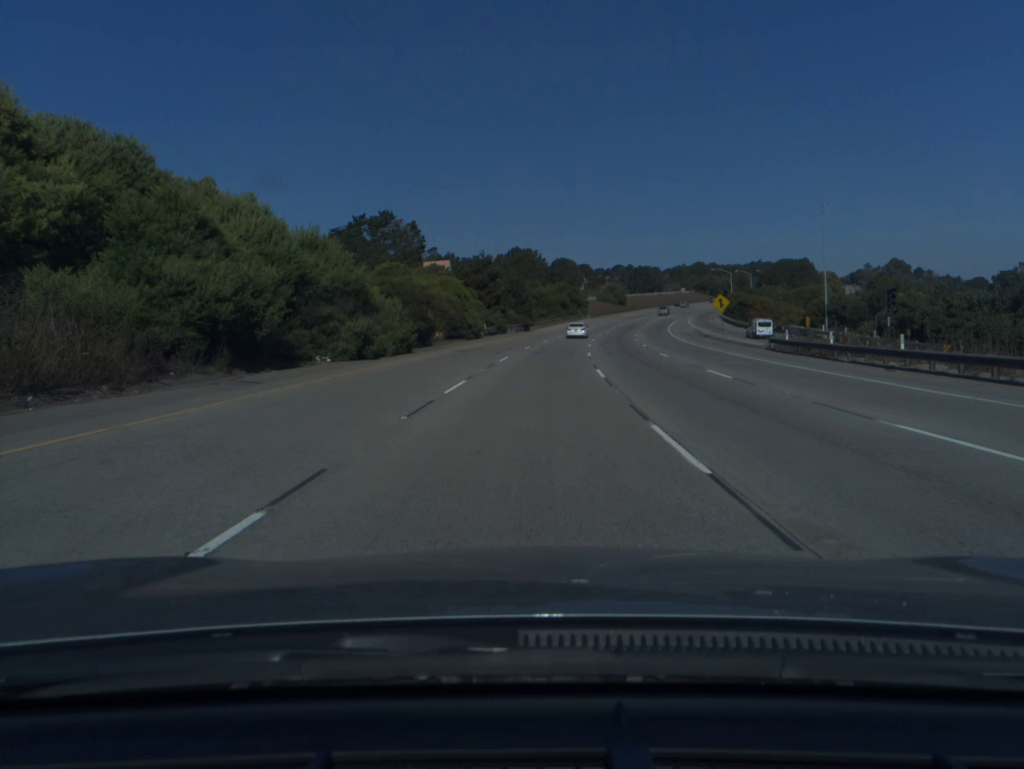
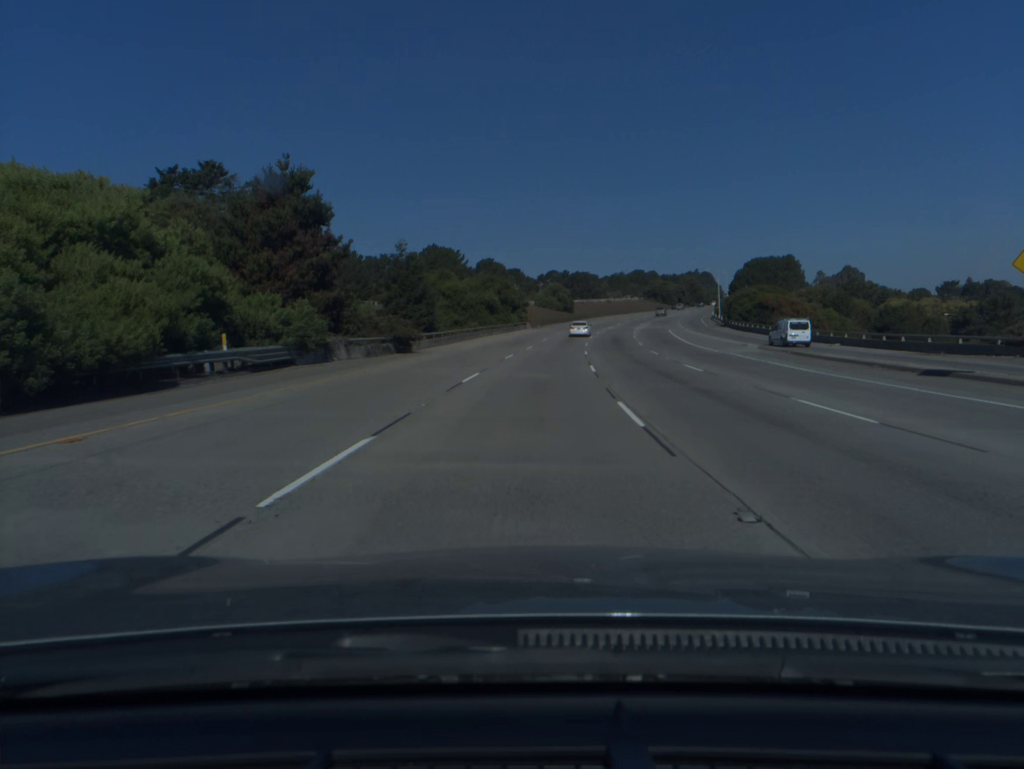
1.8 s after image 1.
(+2.4, +54.5) m; +5°
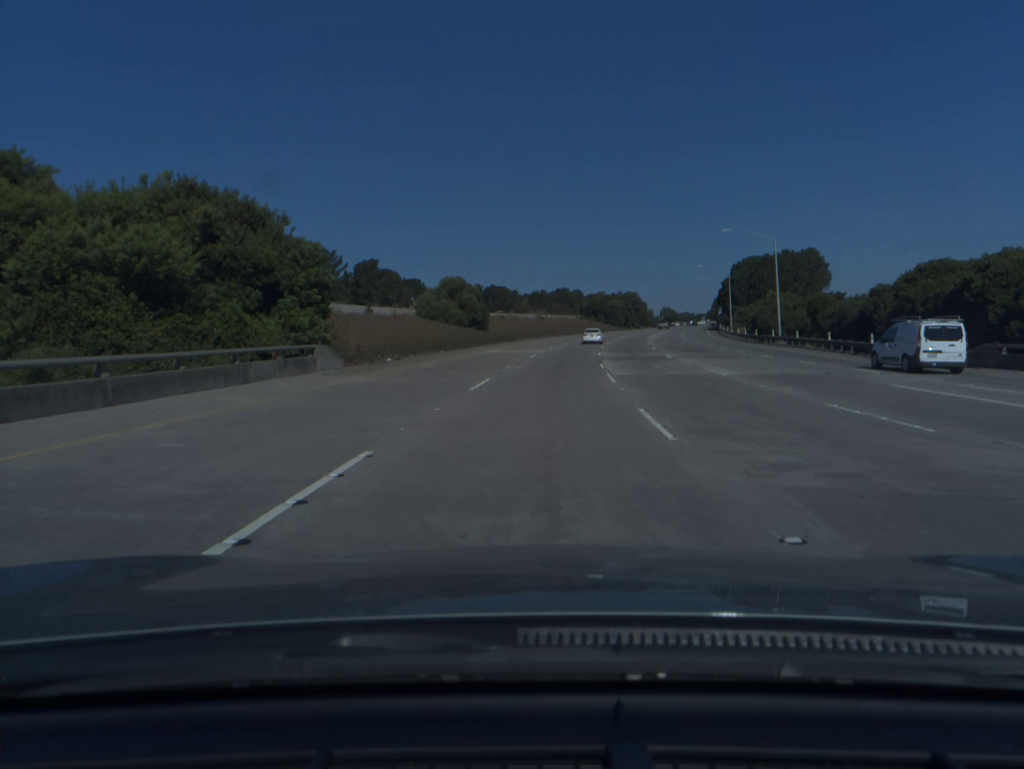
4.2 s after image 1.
(+3.9, +72.6) m; +6°
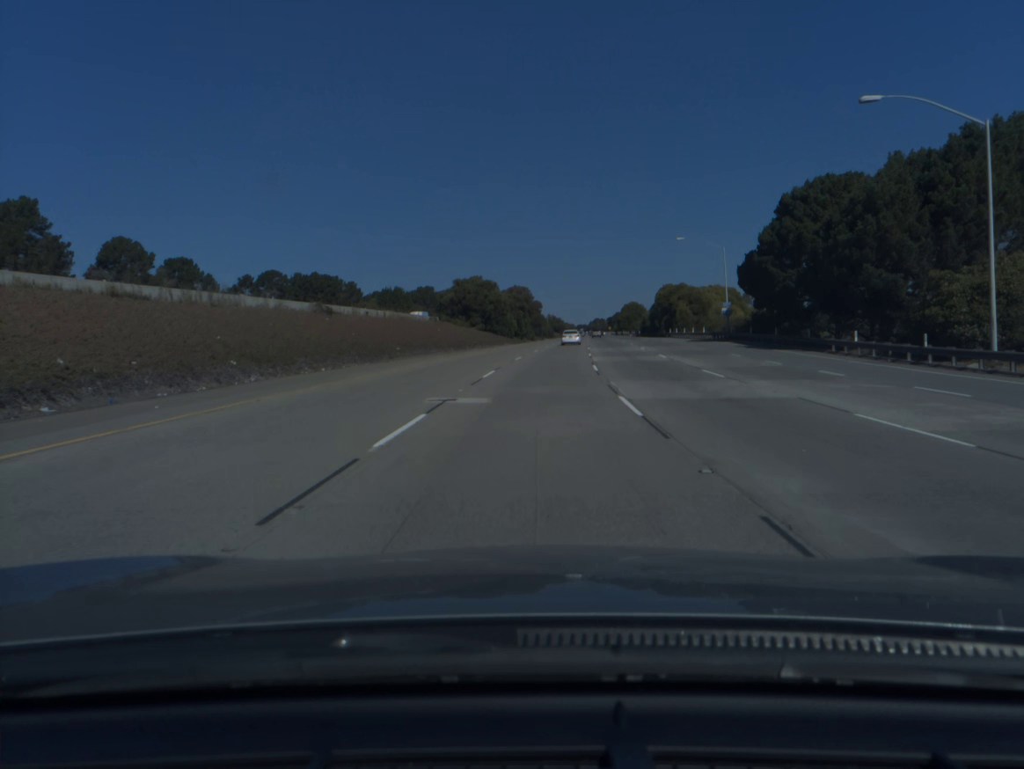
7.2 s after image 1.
(+7.8, +90.0) m; +9°
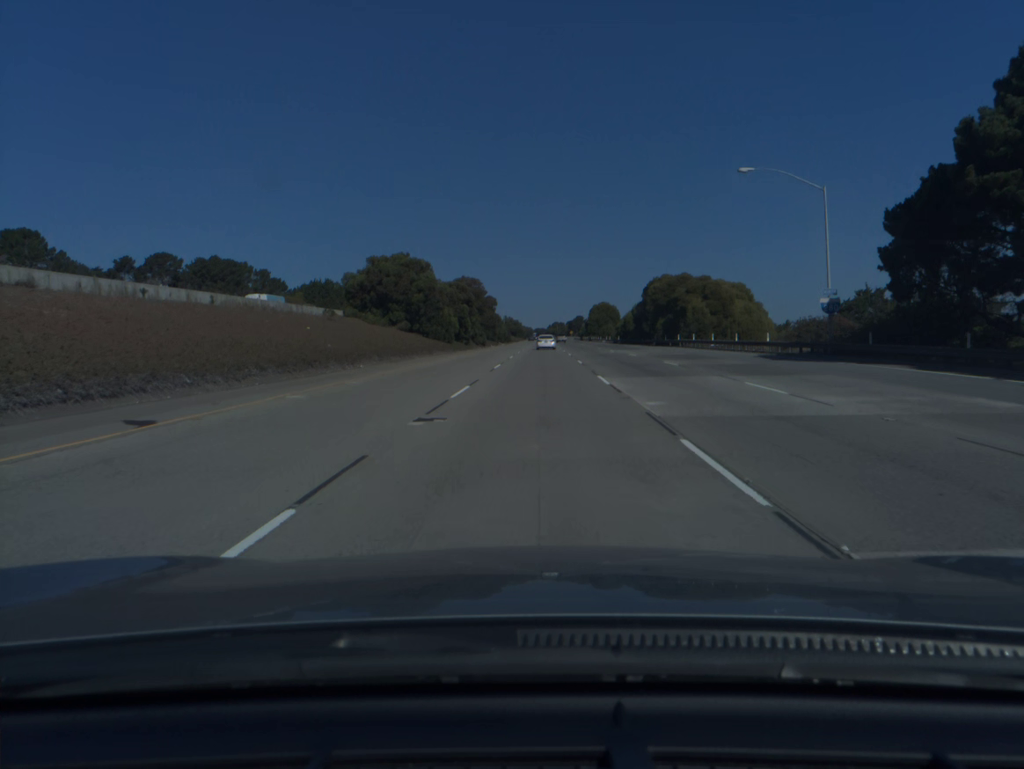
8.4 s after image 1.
(+1.0, +36.2) m; +3°
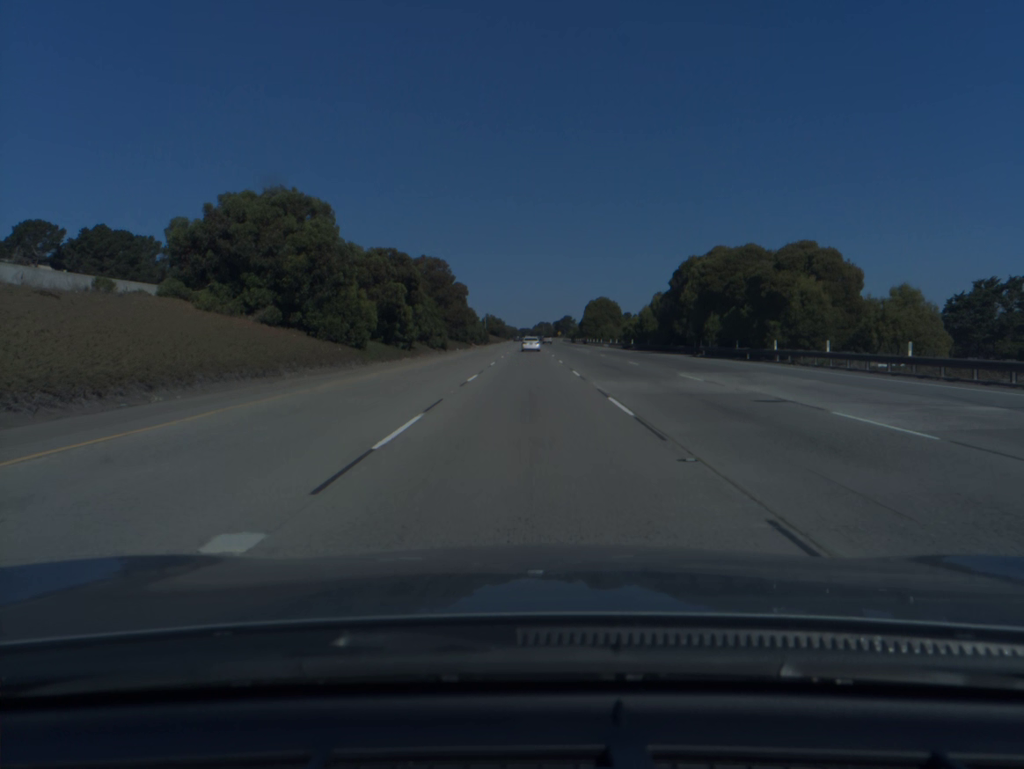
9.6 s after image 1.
(+0.6, +36.3) m; +1°
